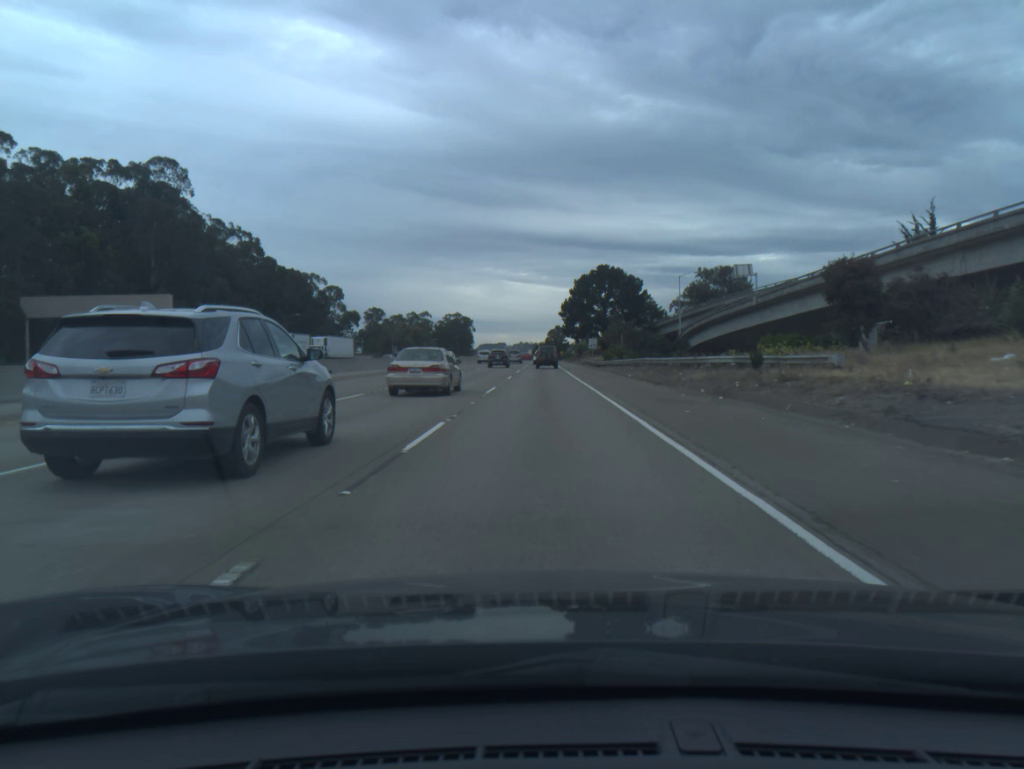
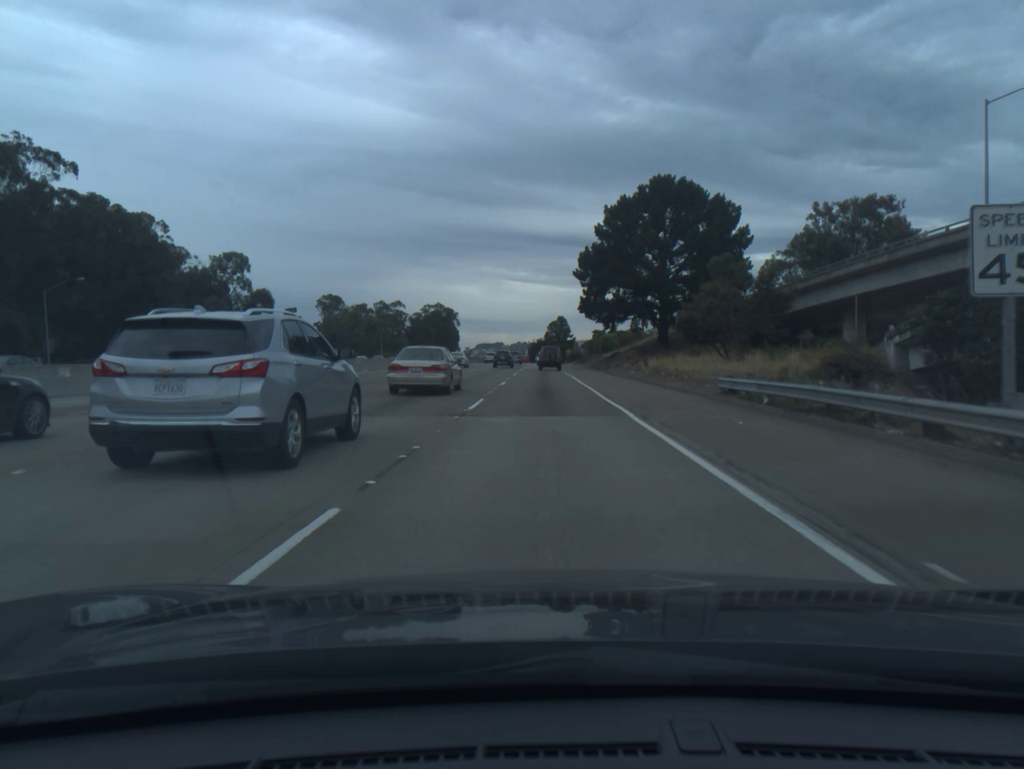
(0.0, +79.8) m; 0°
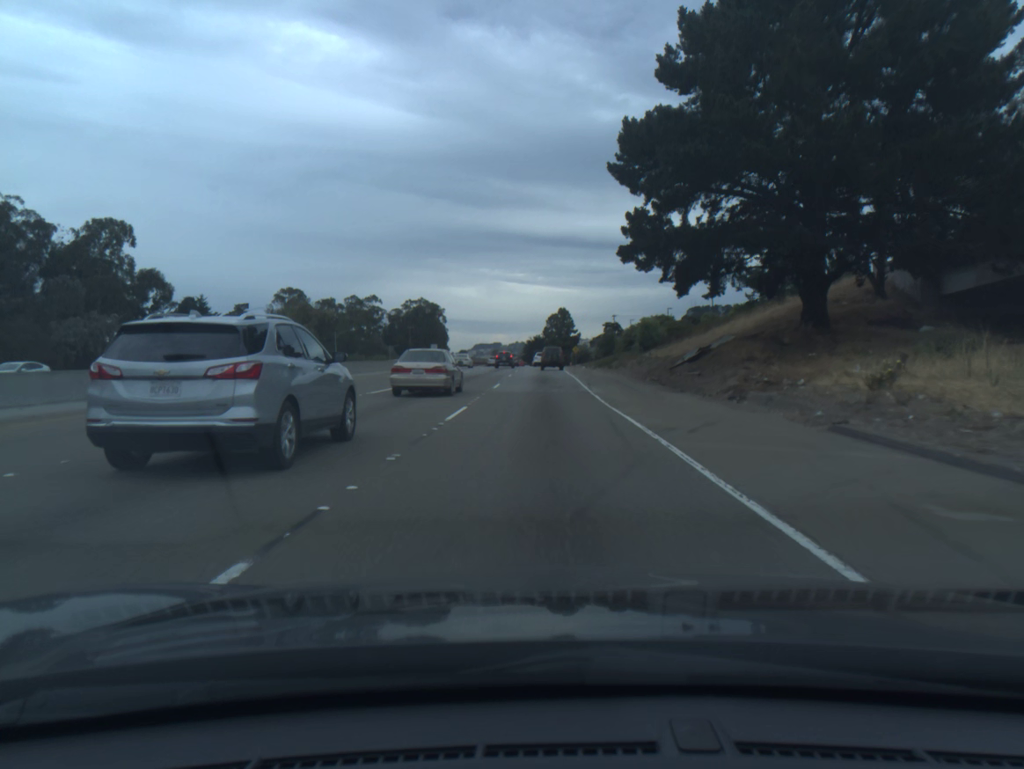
(+0.1, +47.2) m; 0°
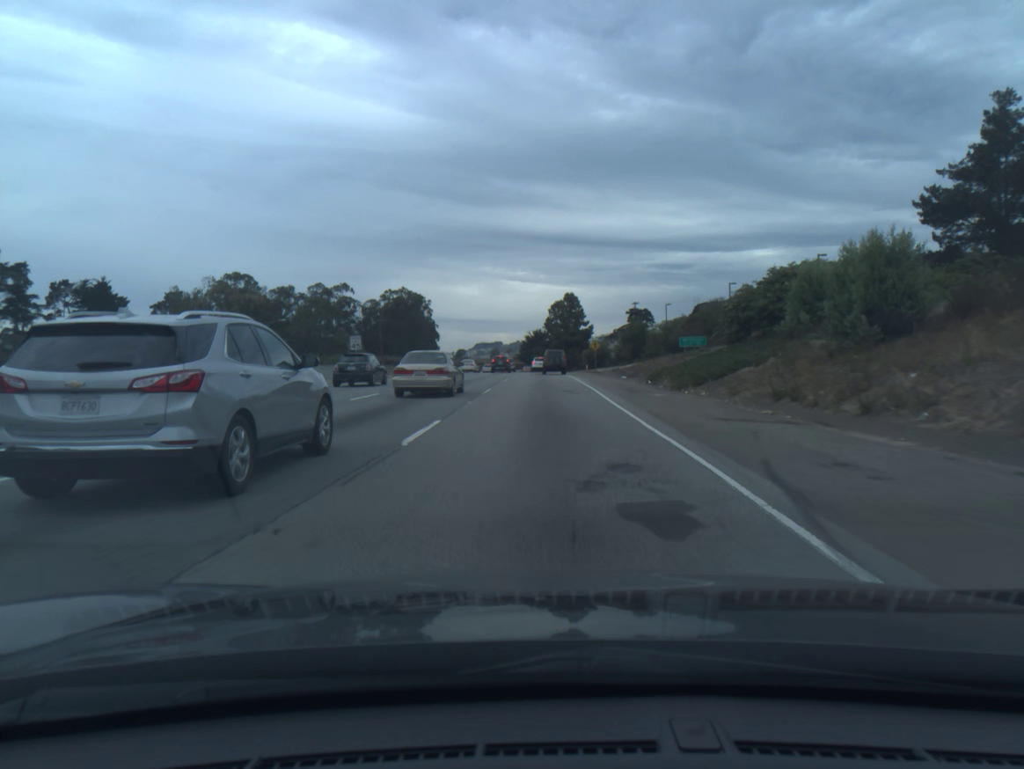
(0.0, +47.2) m; 0°
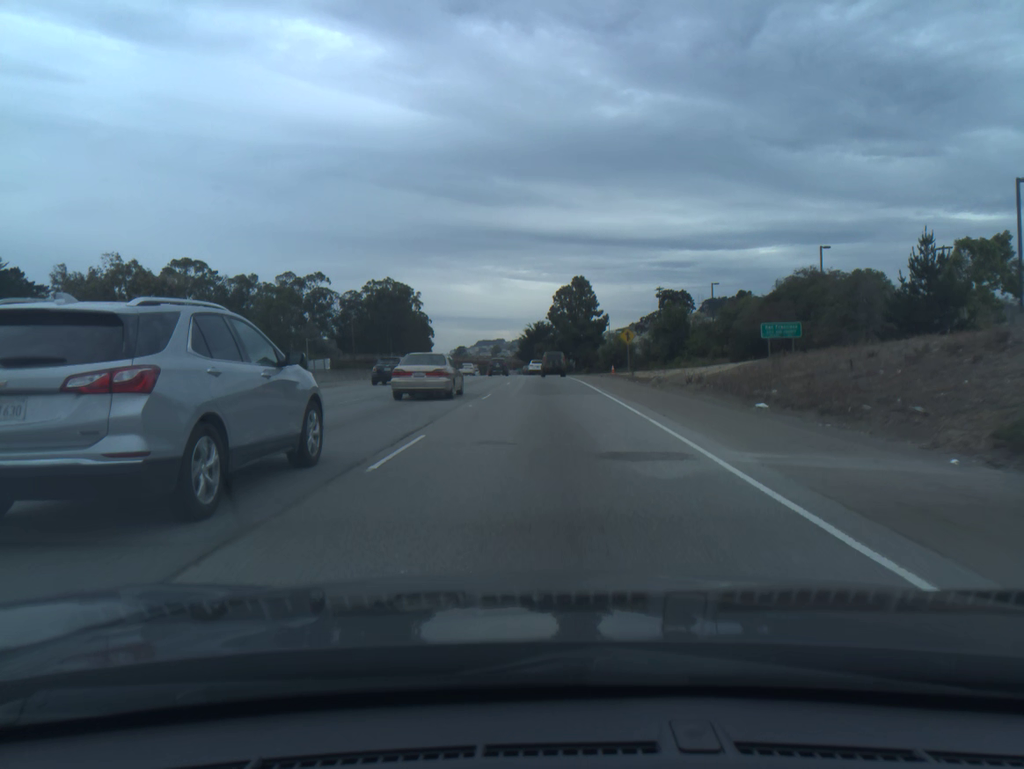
(0.0, +31.4) m; 0°
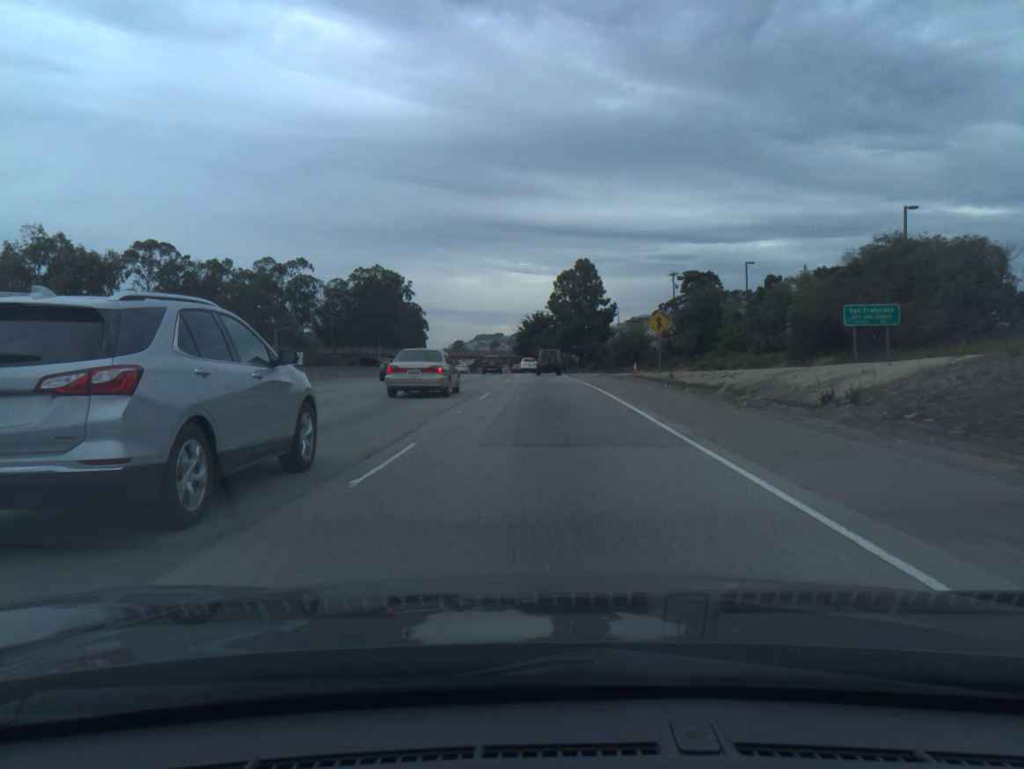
(0.0, +15.6) m; 0°
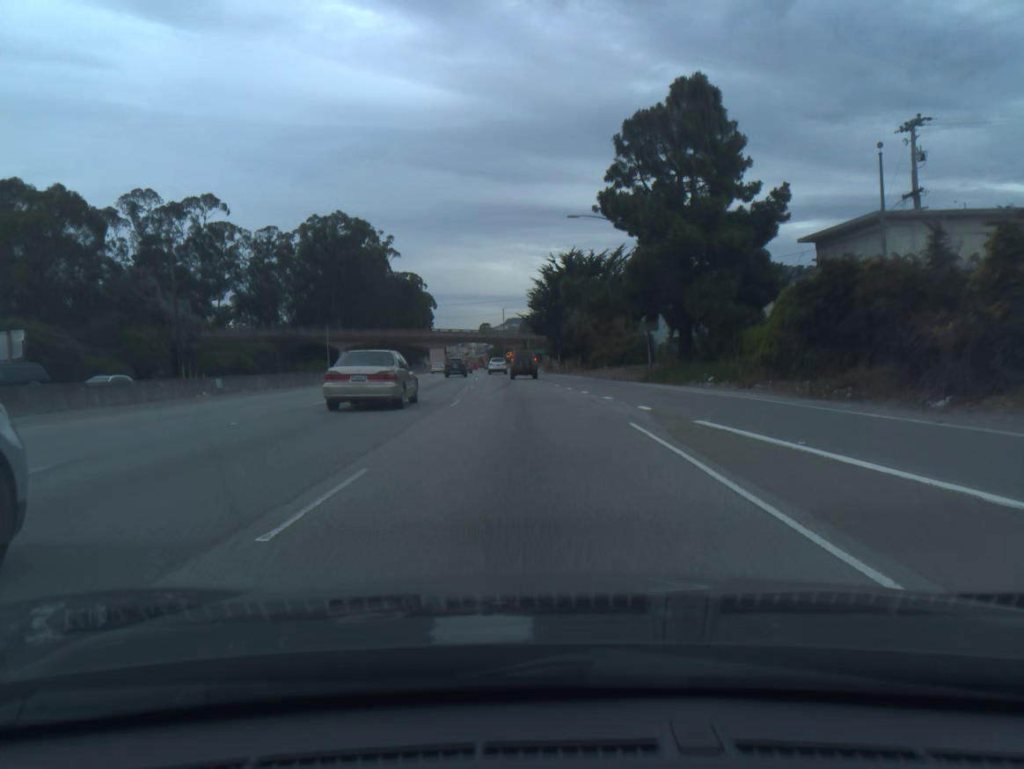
(-0.5, +75.4) m; -2°
